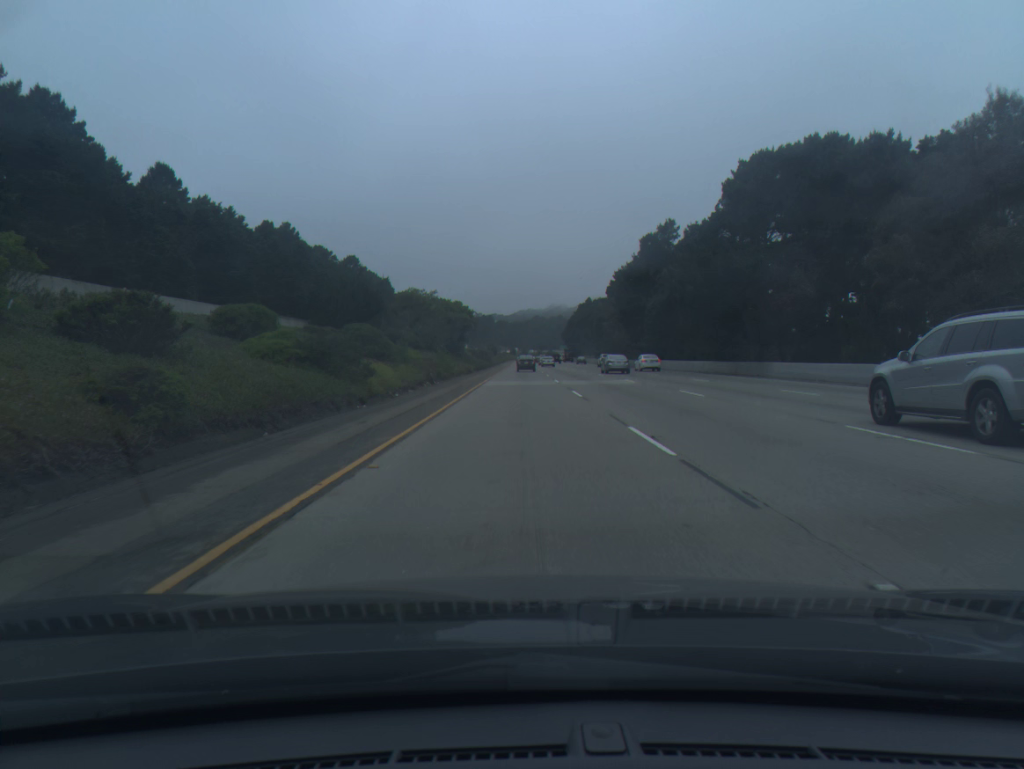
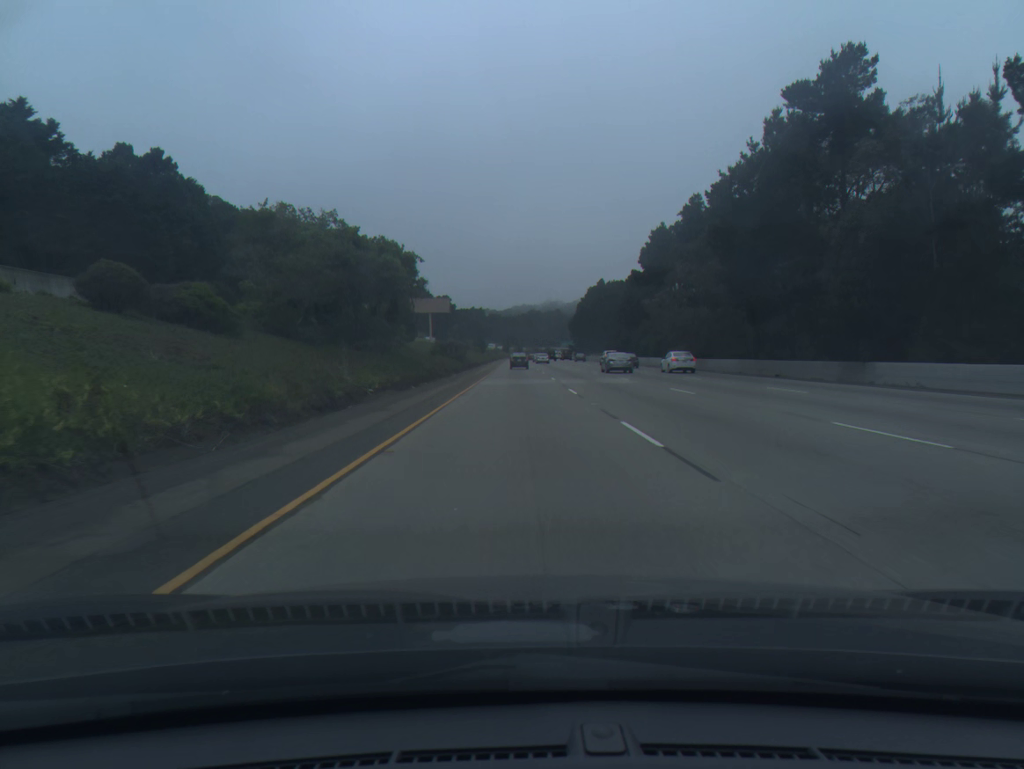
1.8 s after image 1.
(0.0, +57.6) m; 0°
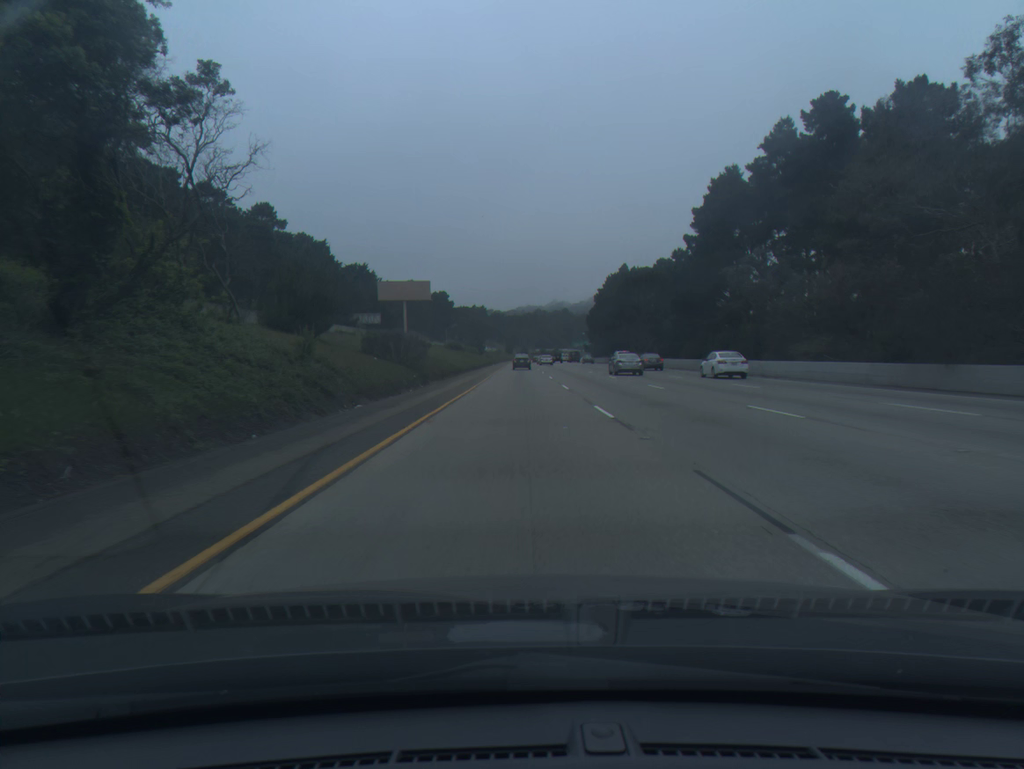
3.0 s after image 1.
(0.0, +38.6) m; 0°
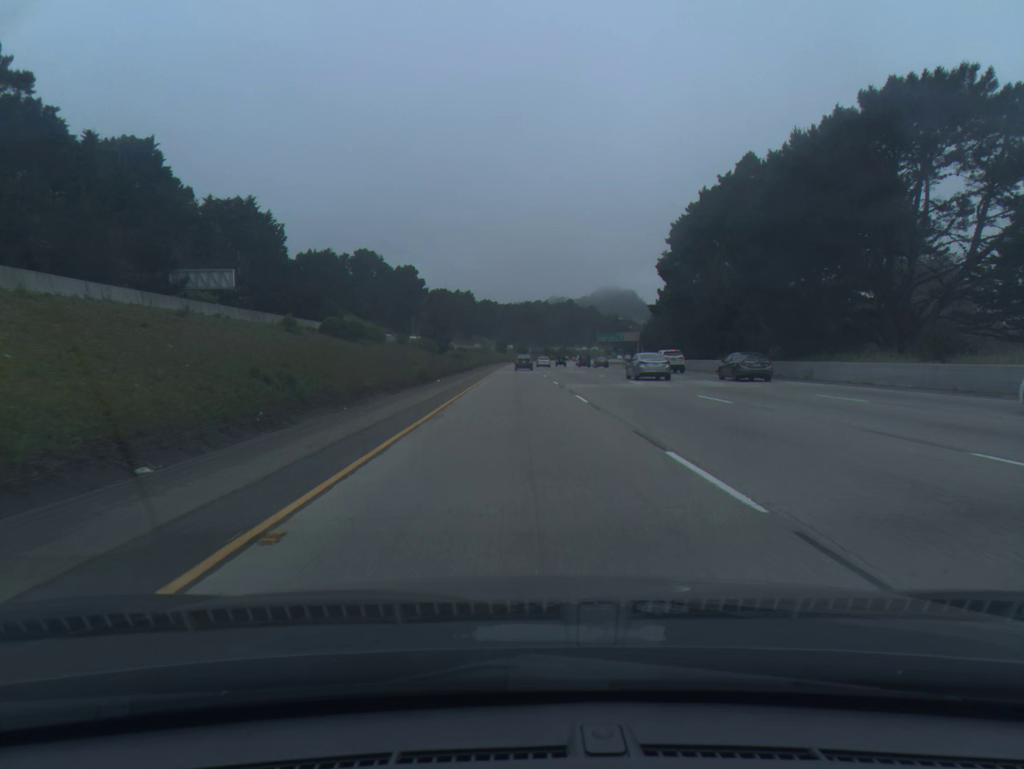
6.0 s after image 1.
(-0.2, +97.1) m; 0°
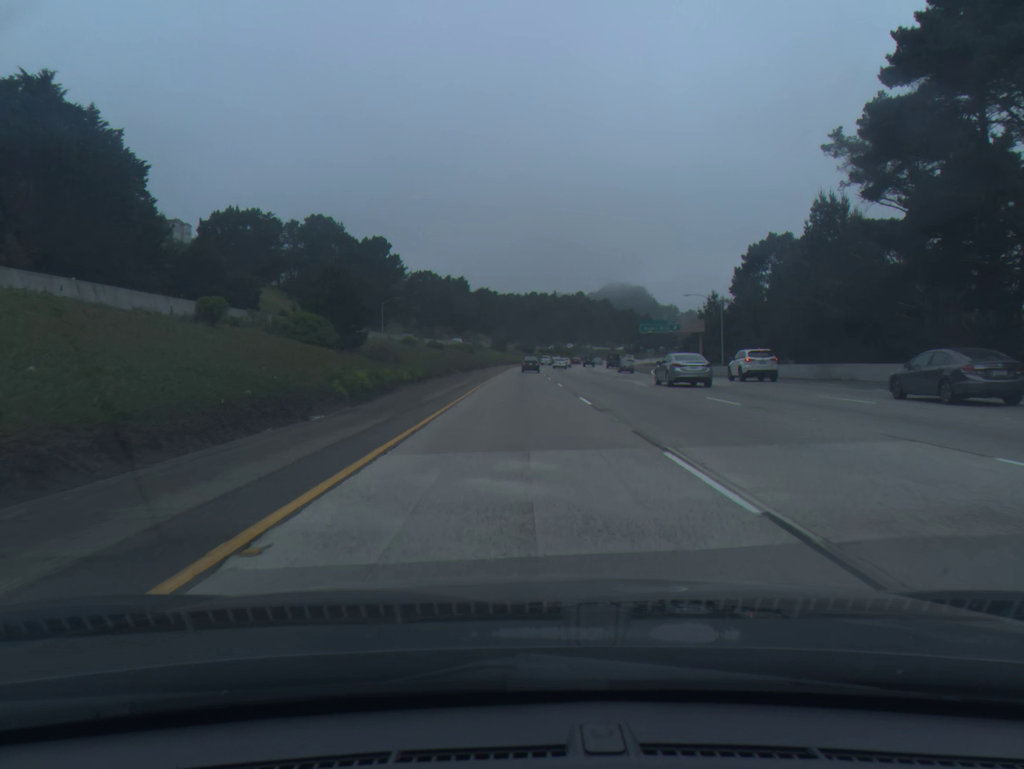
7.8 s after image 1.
(-0.2, +58.7) m; 0°
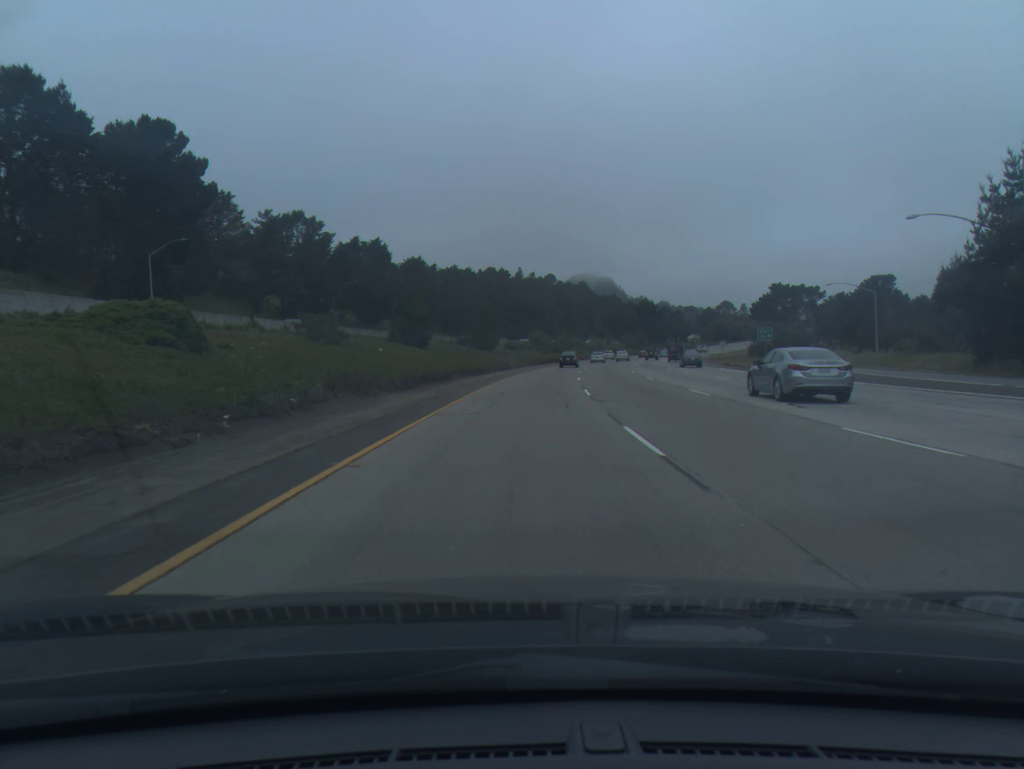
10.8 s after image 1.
(+1.3, +98.3) m; +3°
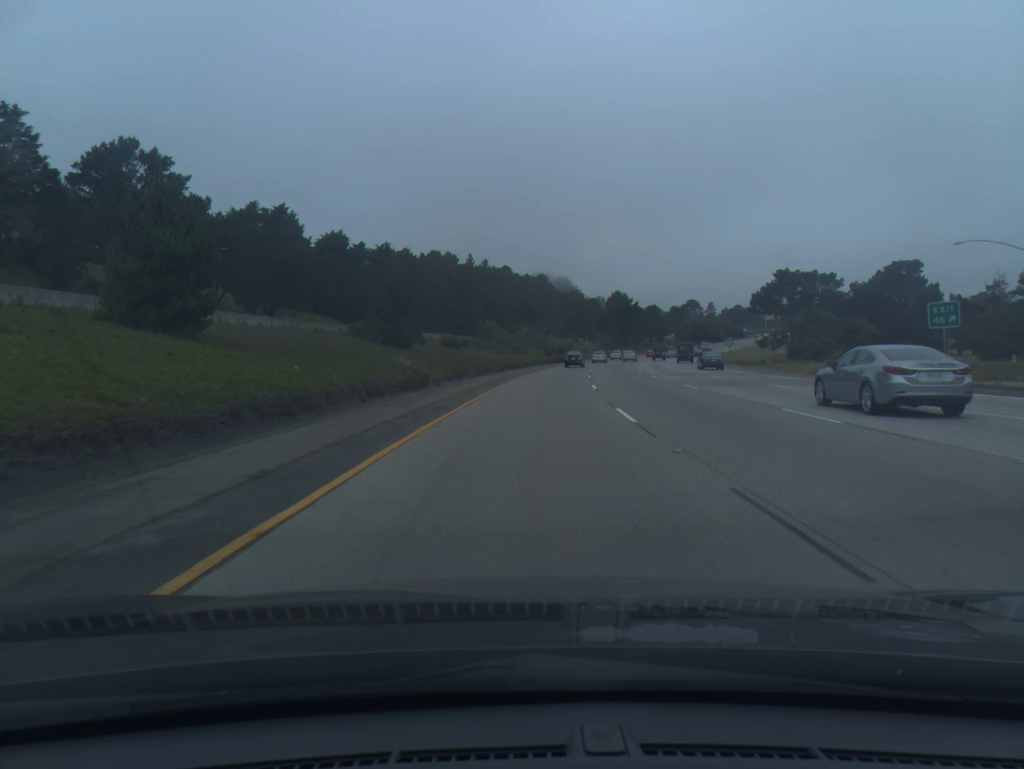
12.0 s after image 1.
(+1.1, +39.4) m; +3°
